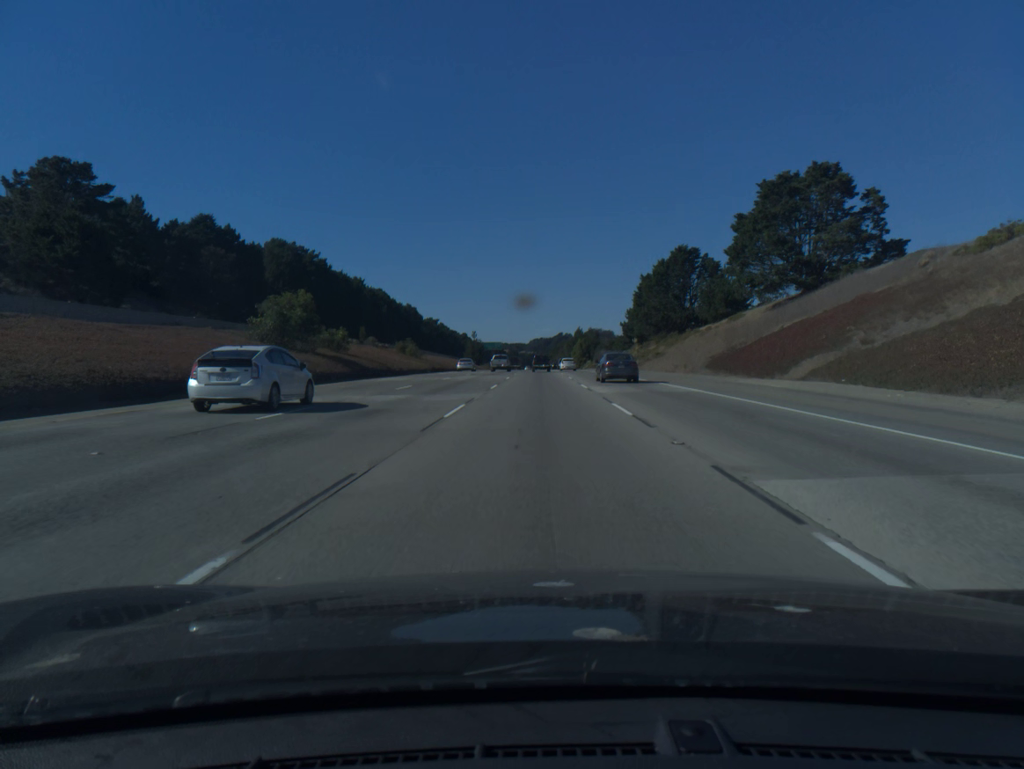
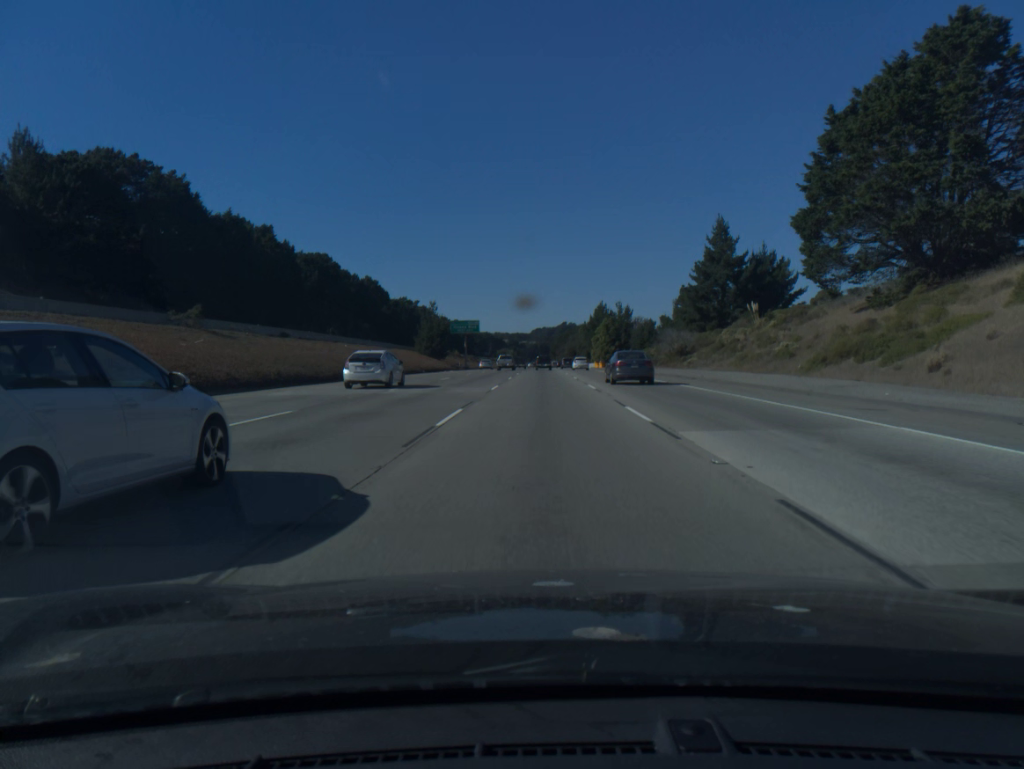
(-0.3, +89.9) m; 0°
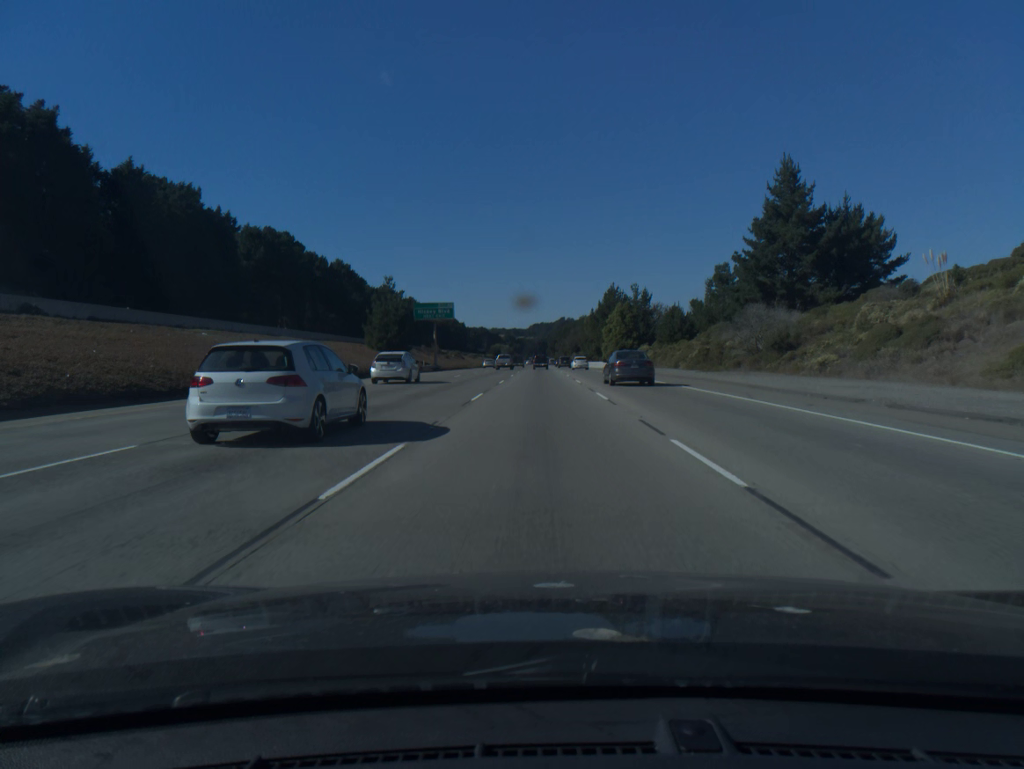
(+0.1, +35.9) m; 0°
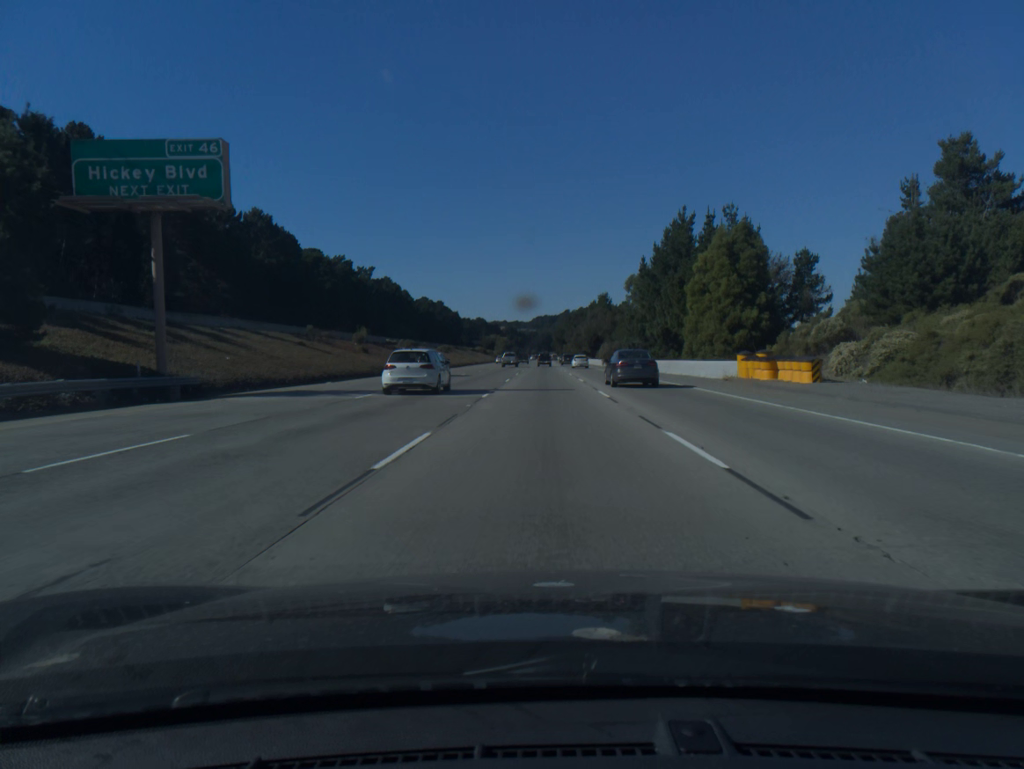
(-0.3, +71.6) m; 0°
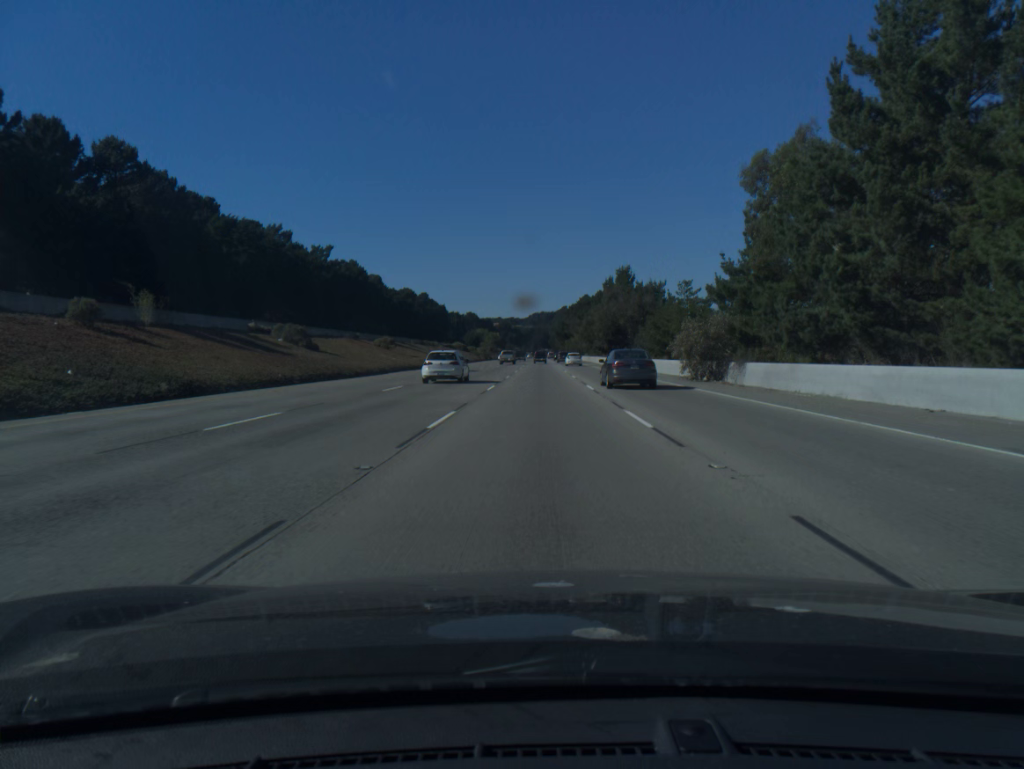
(+0.1, +53.7) m; 0°
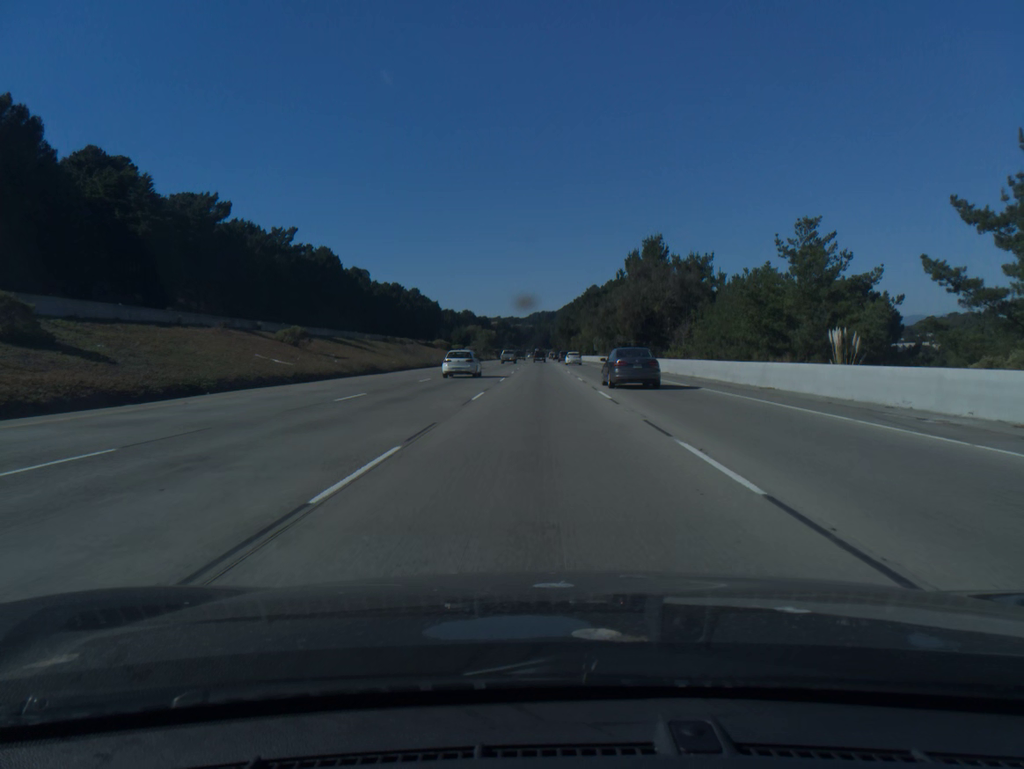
(0.0, +35.8) m; 0°
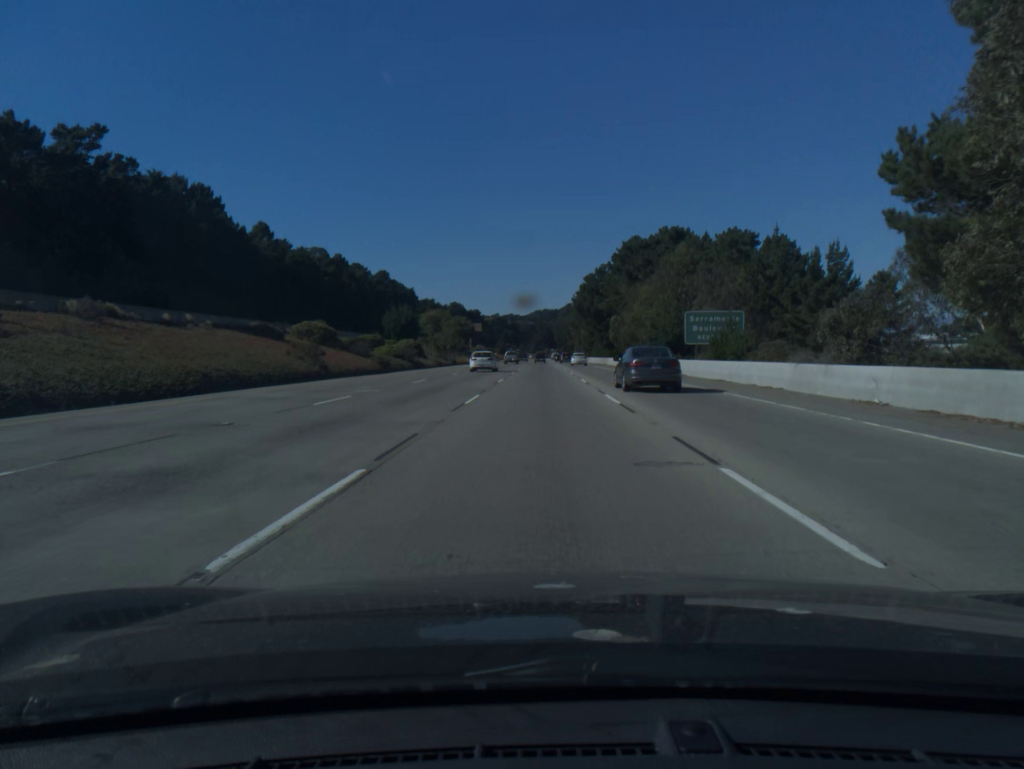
(-0.1, +89.5) m; 0°
